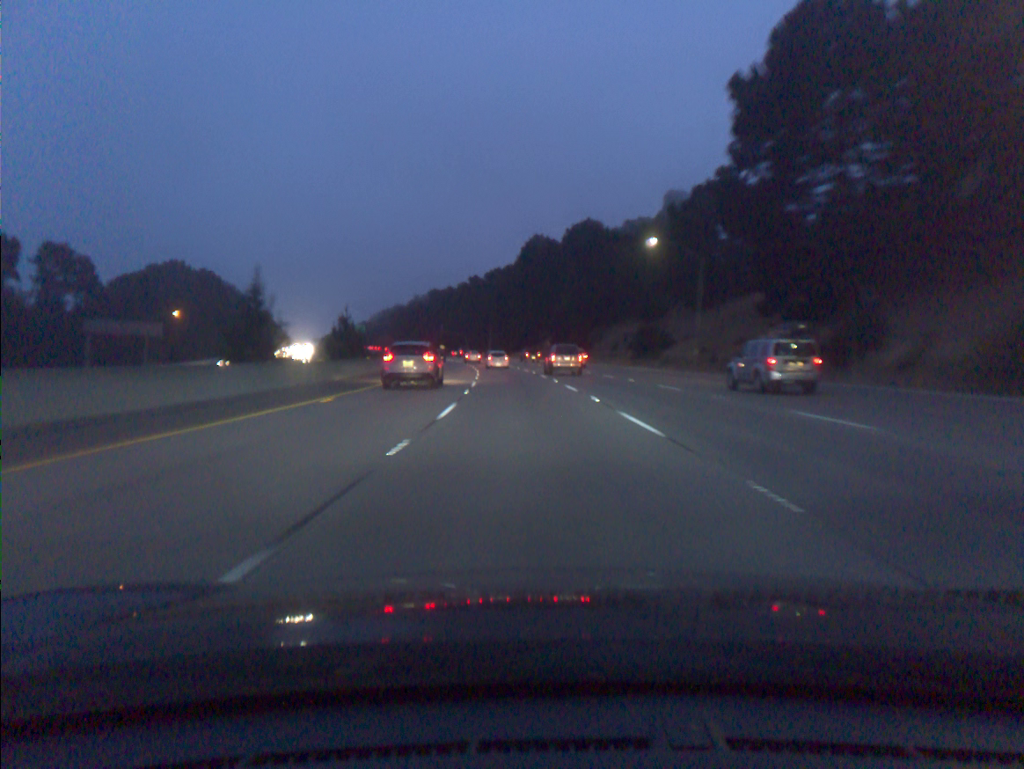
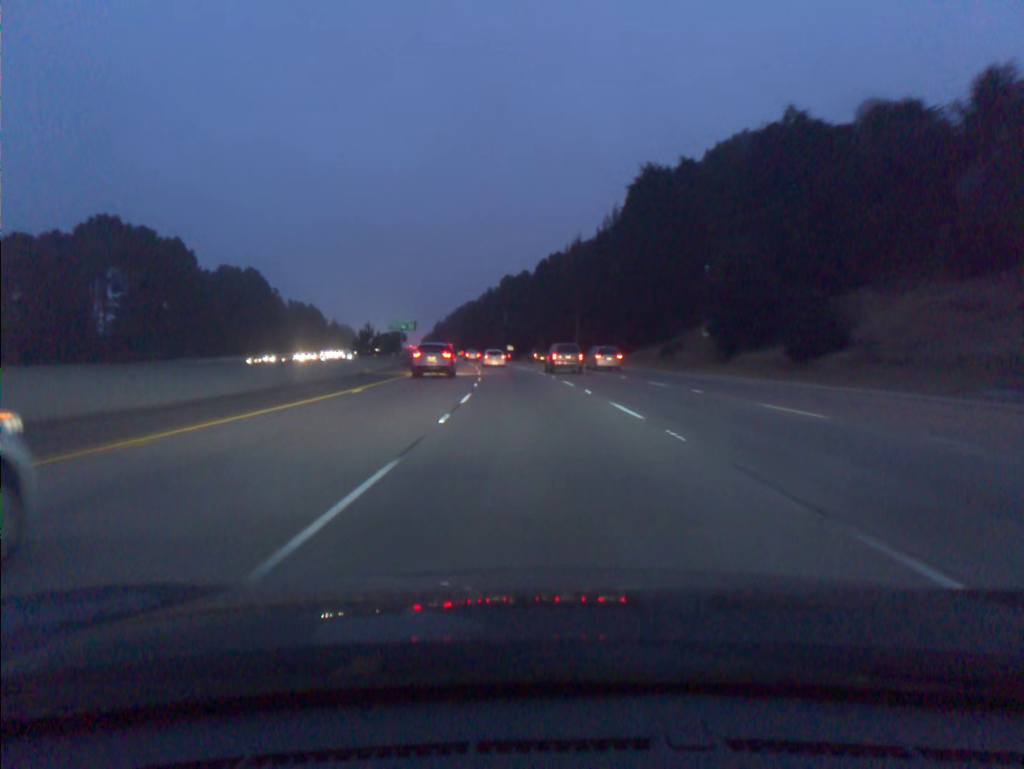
(-4.0, +69.5) m; -6°
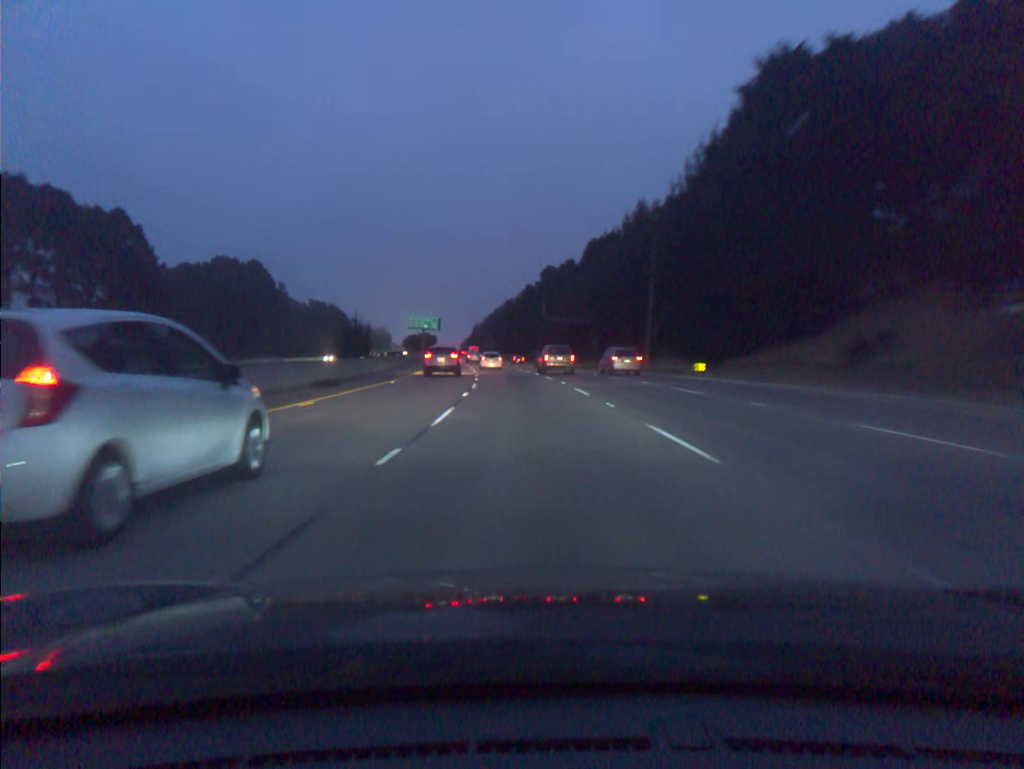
(-0.9, +34.9) m; -3°
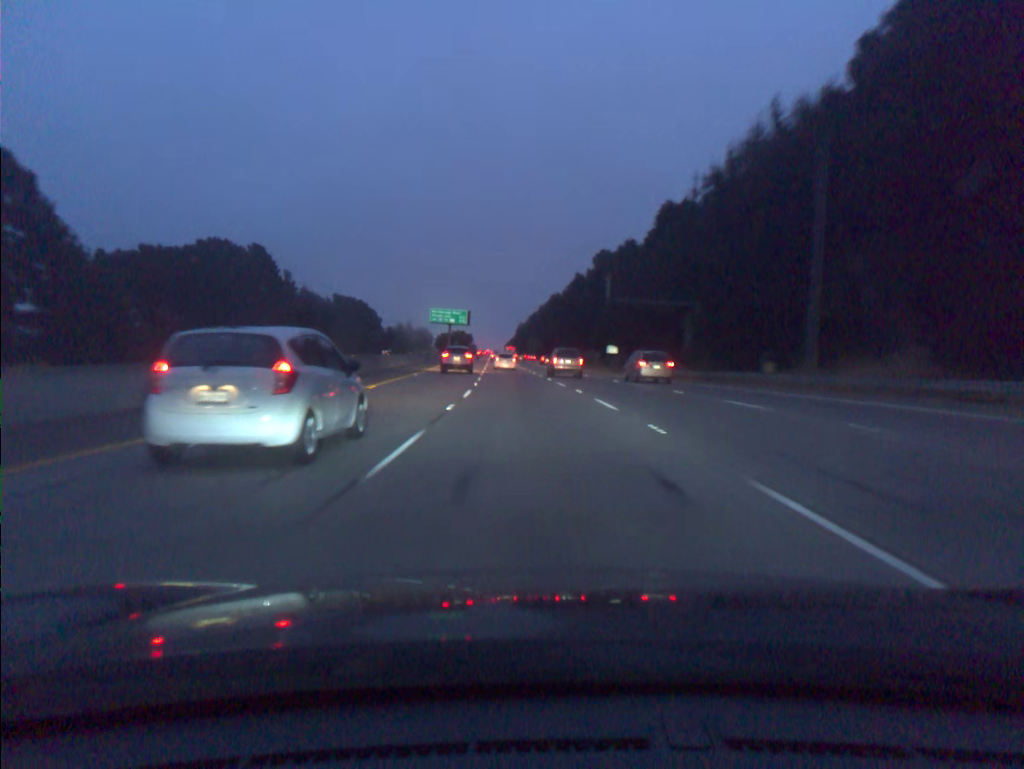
(-1.0, +34.9) m; -3°
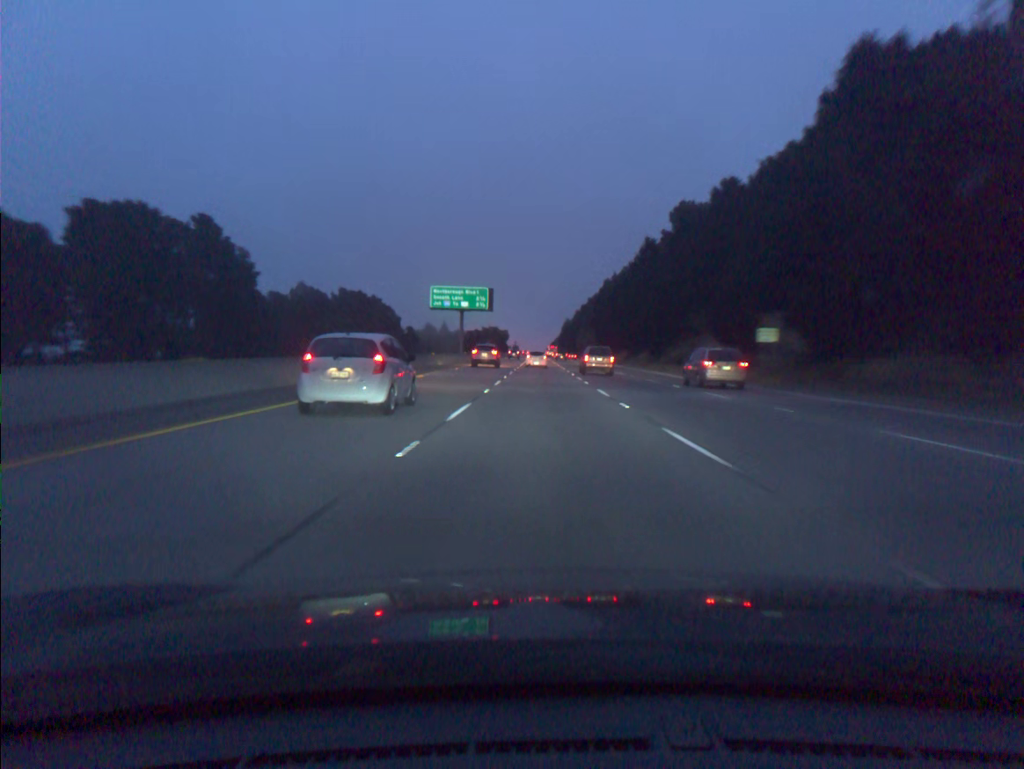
(-1.8, +52.3) m; -3°
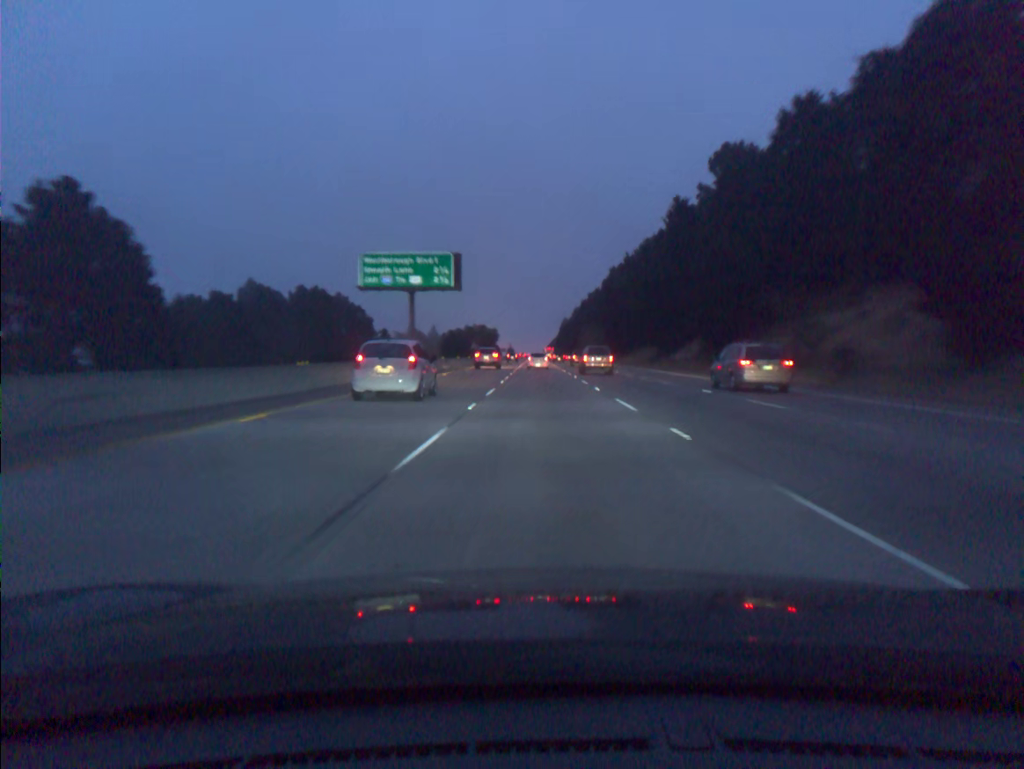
(0.0, +34.9) m; 0°
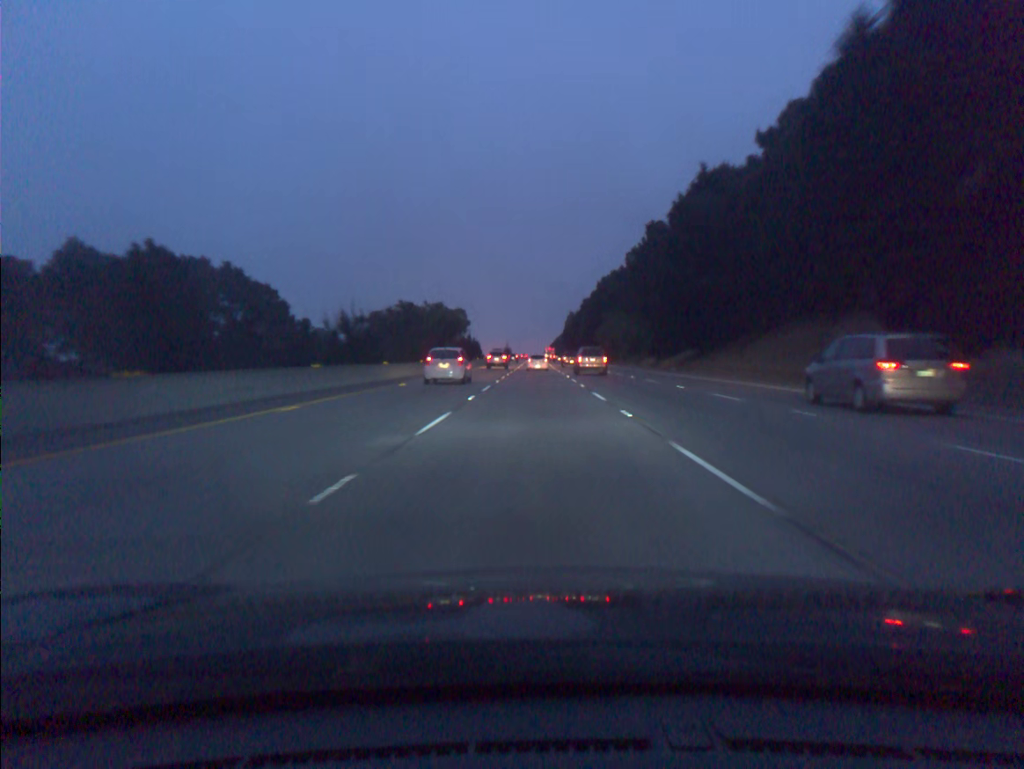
(+0.3, +69.8) m; 0°
